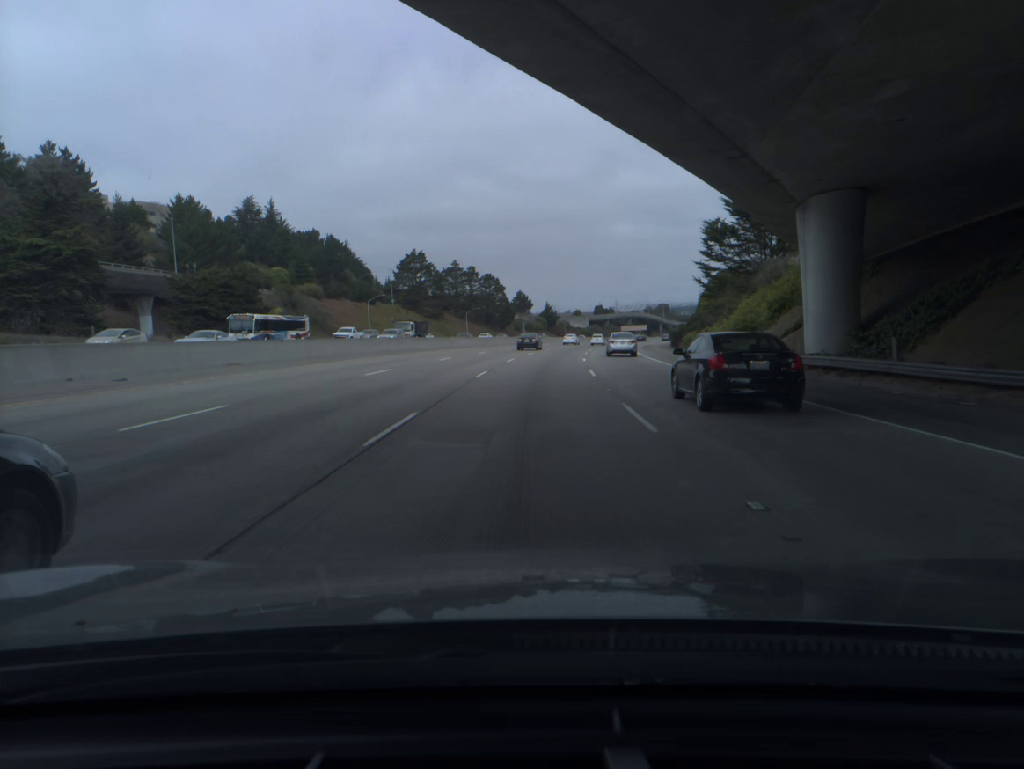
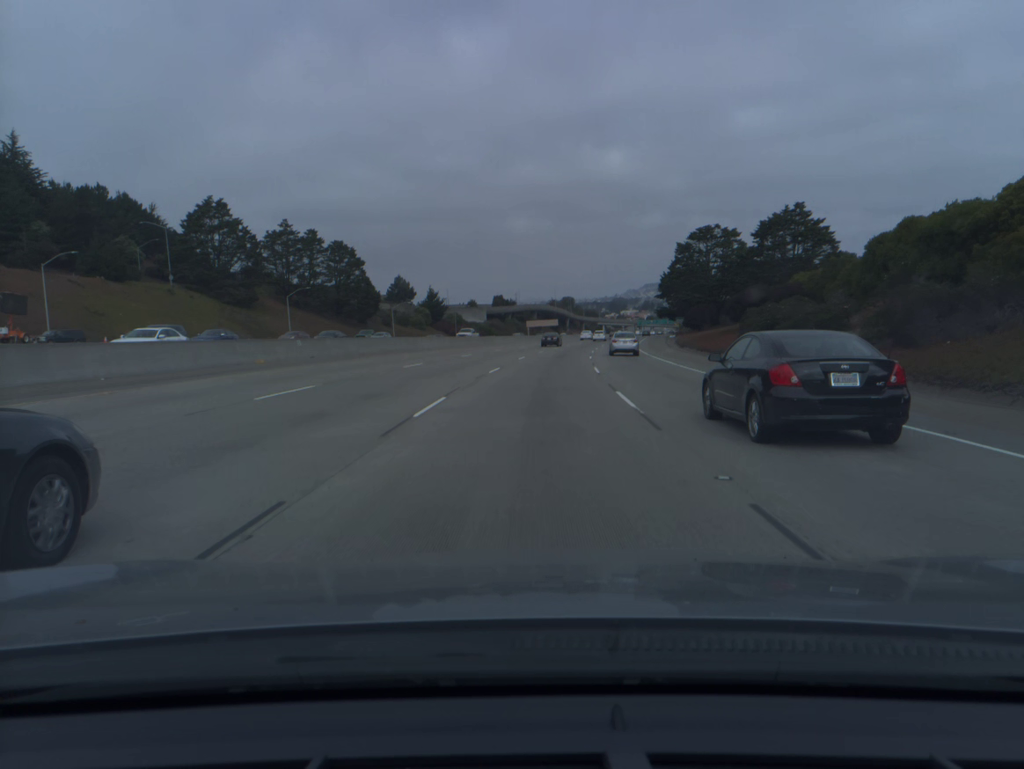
(+5.3, +81.4) m; +8°
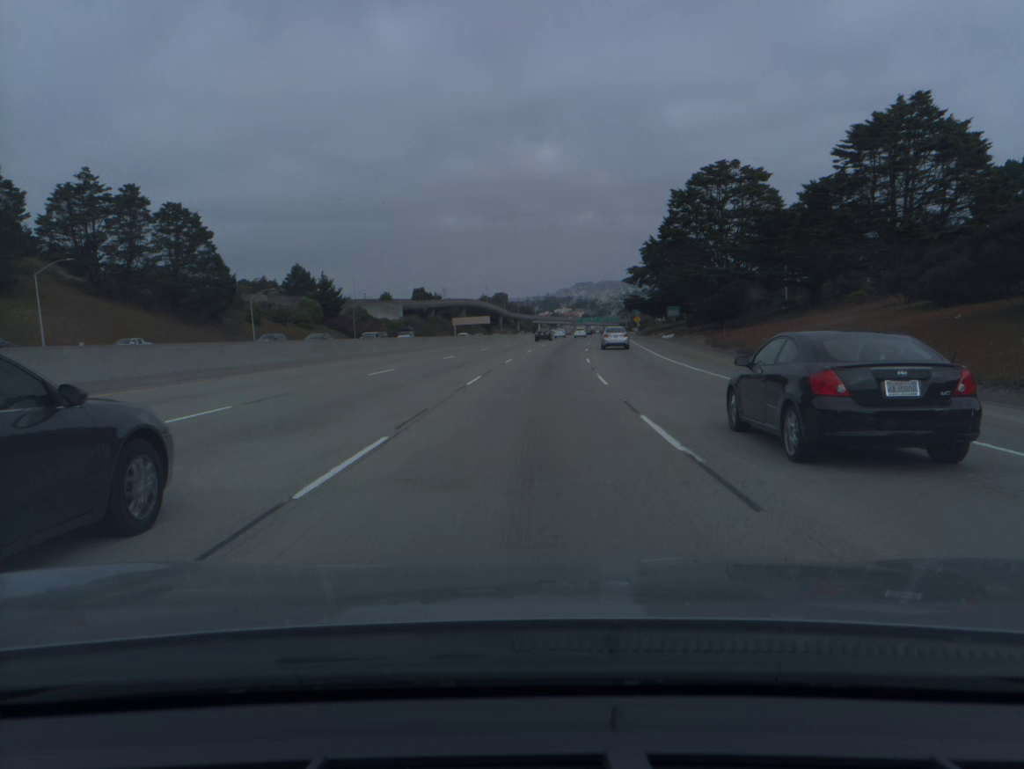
(+2.2, +48.8) m; +5°
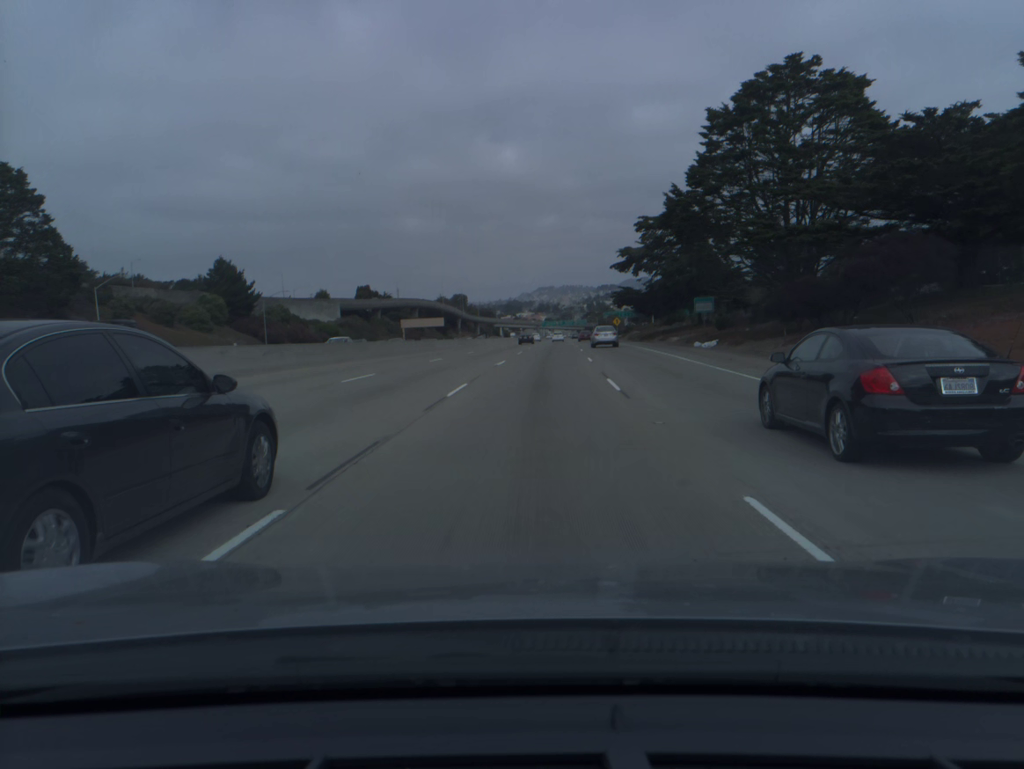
(+0.8, +32.5) m; +3°
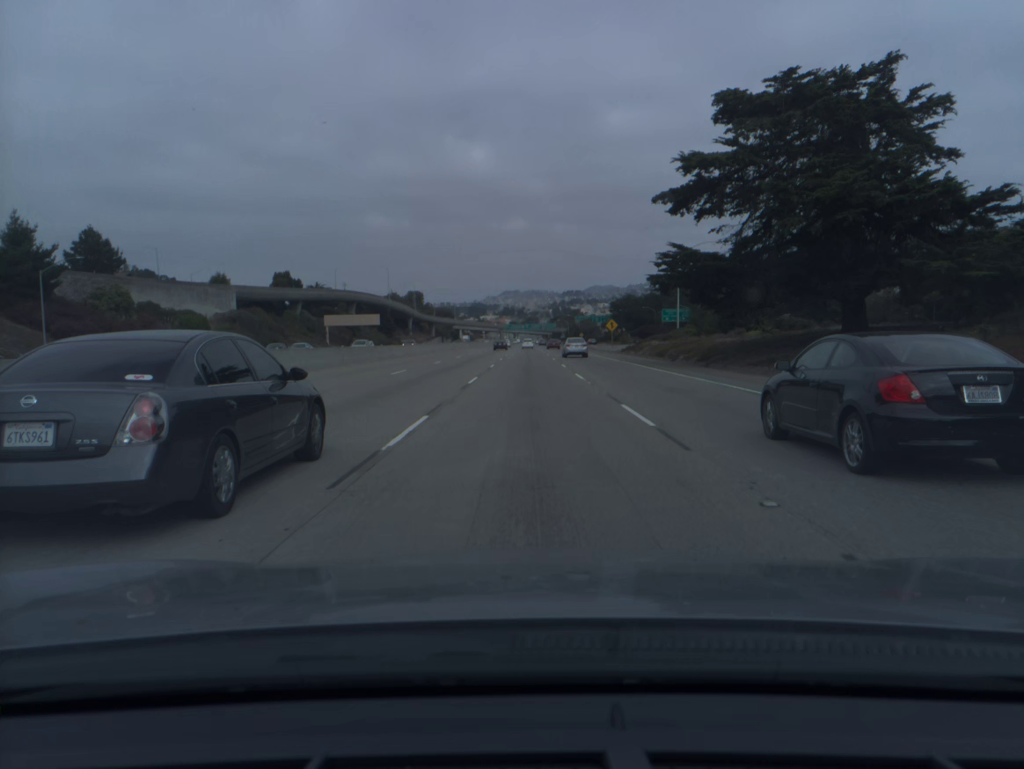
(+1.4, +49.2) m; +3°
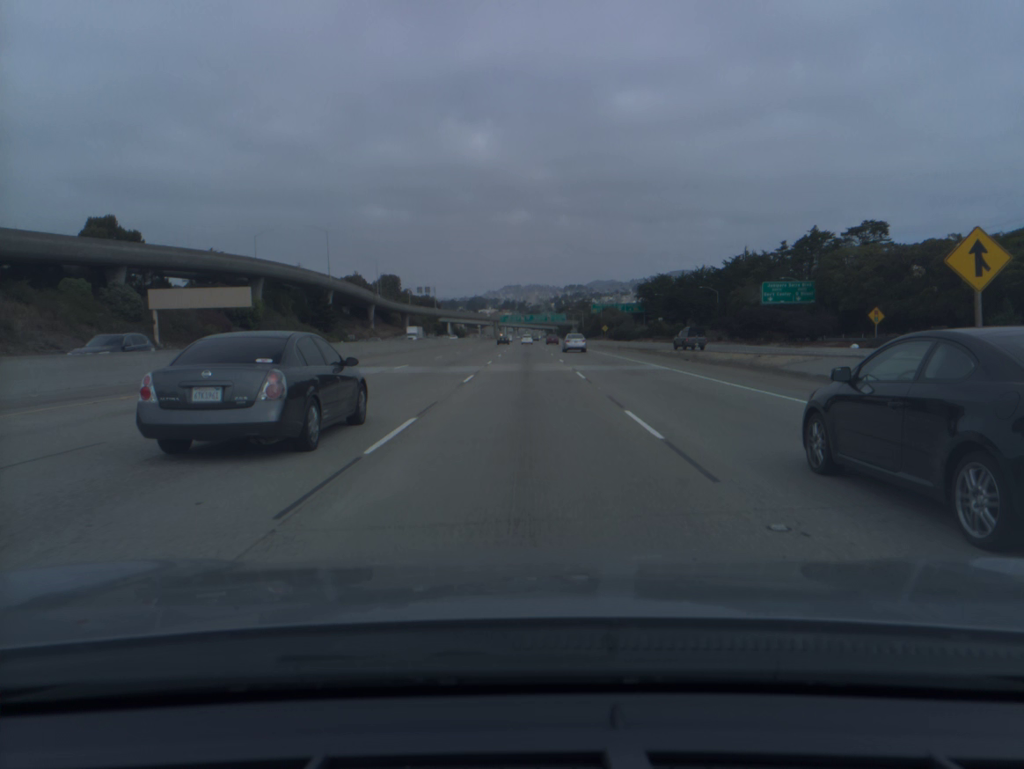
(+0.3, +86.0) m; 0°
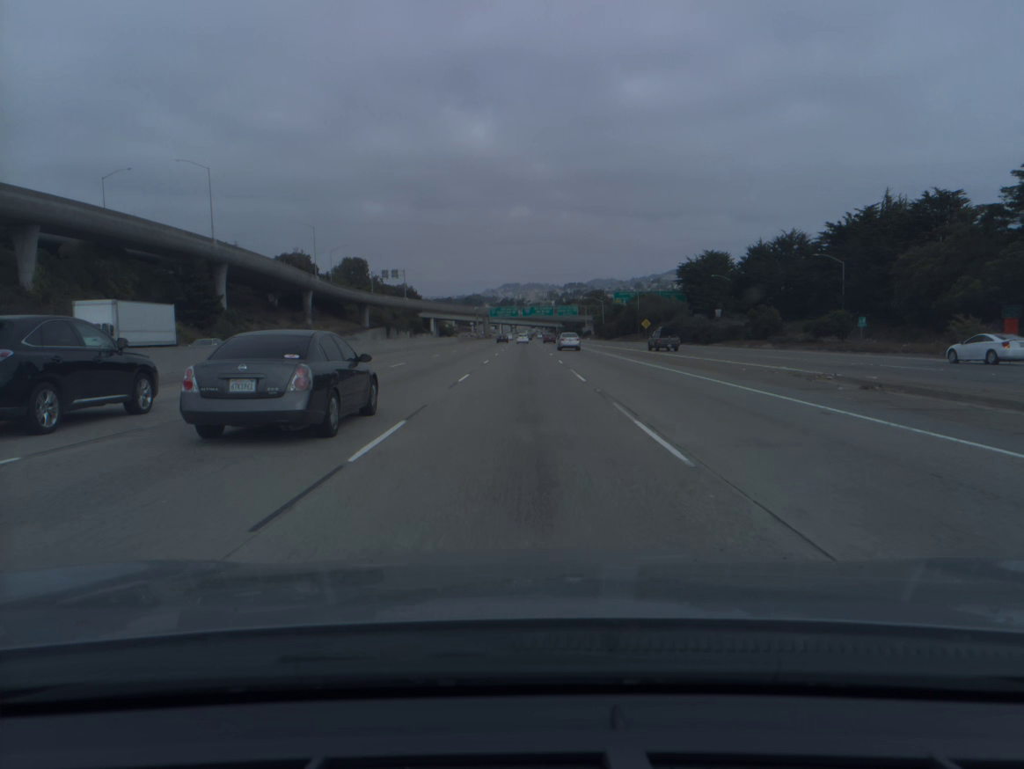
(+0.1, +71.8) m; 0°
